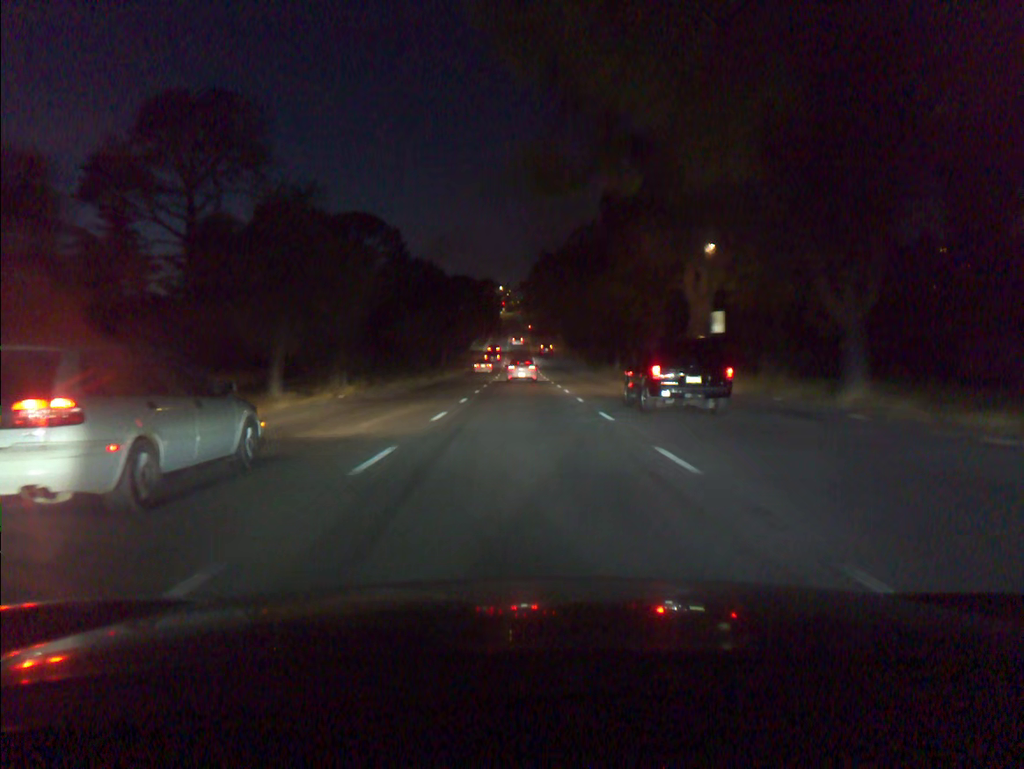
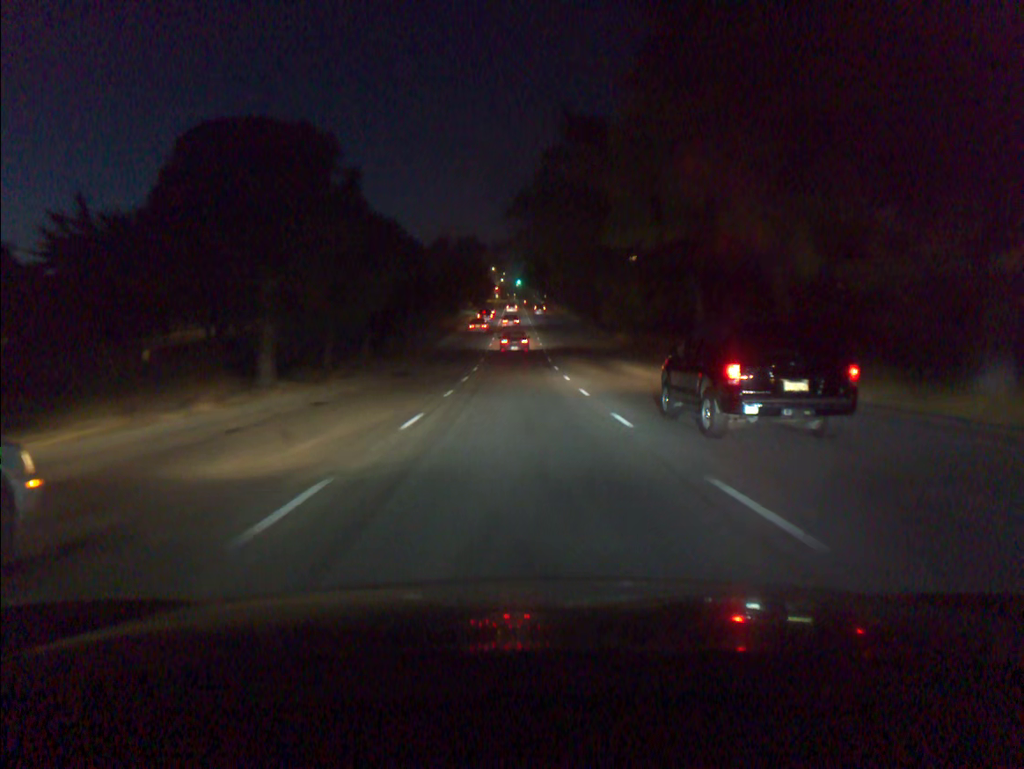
(+0.1, +54.1) m; 0°
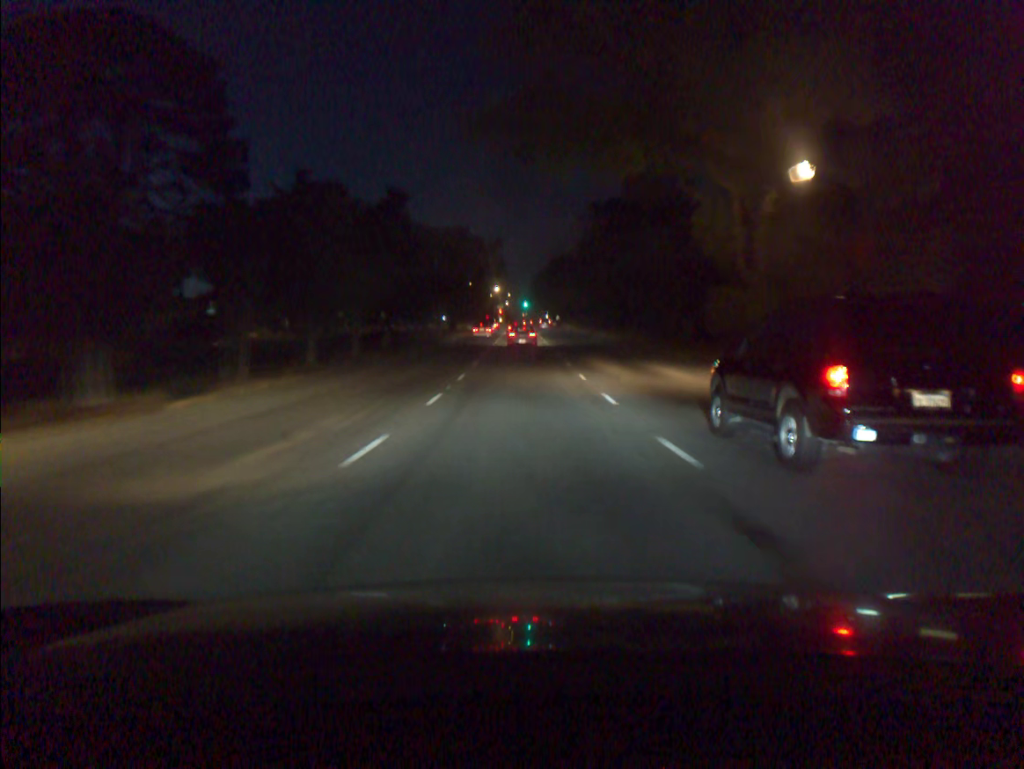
(-0.1, +33.2) m; -1°
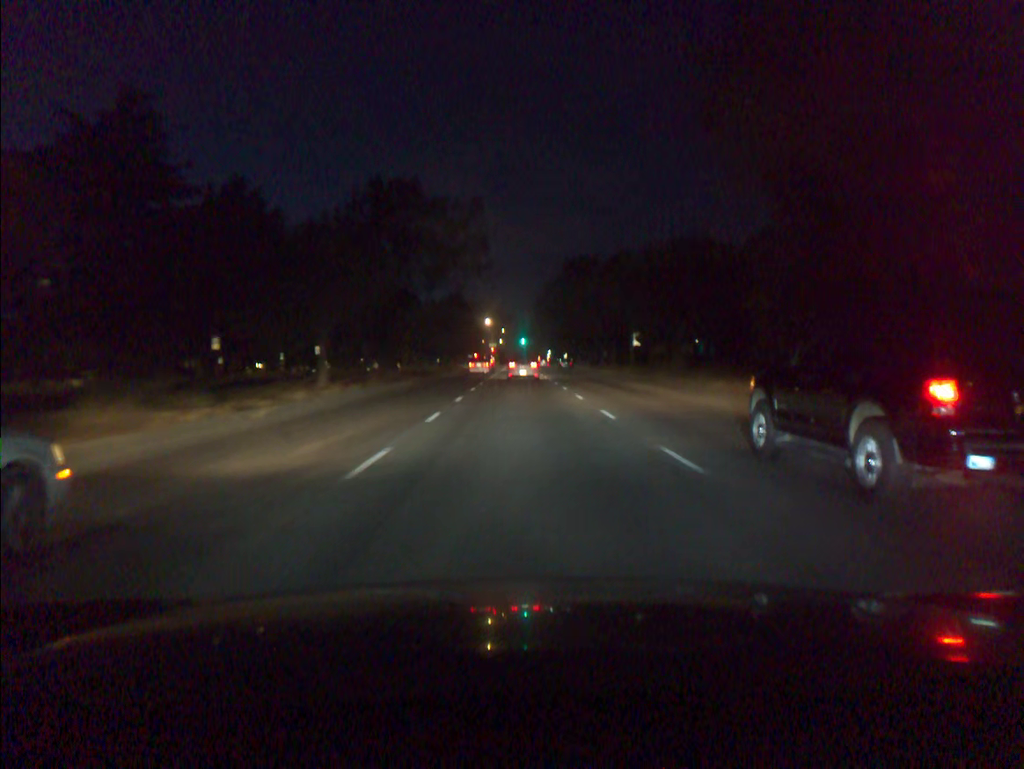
(+0.1, +43.3) m; +1°
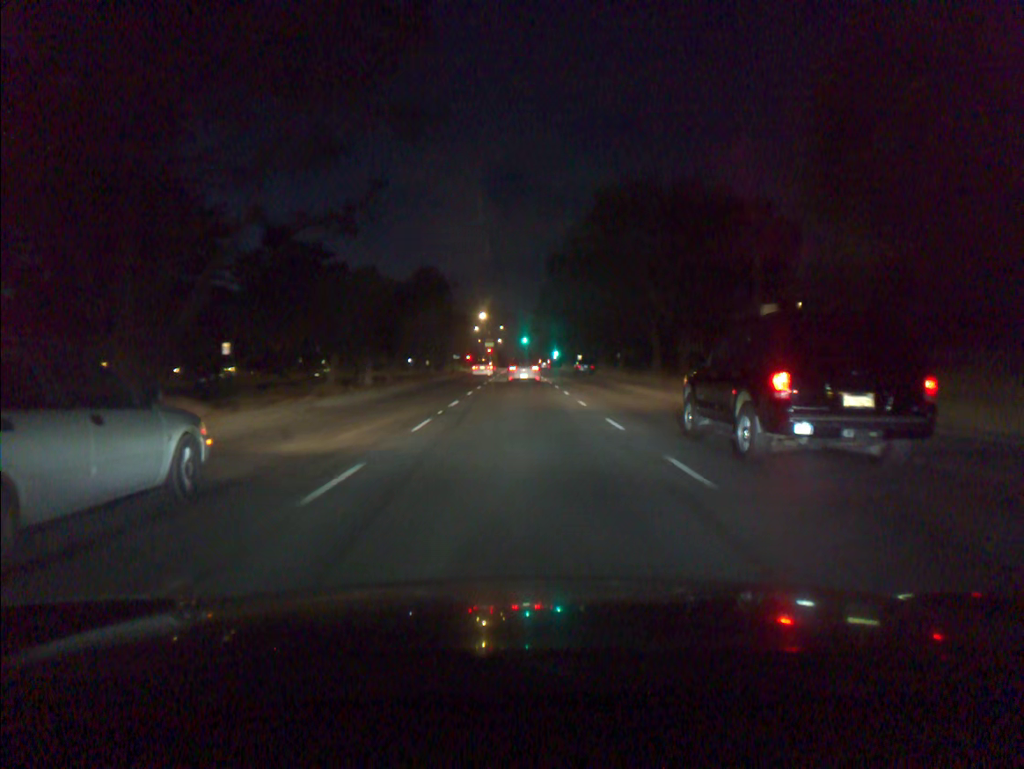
(0.0, +30.4) m; 0°
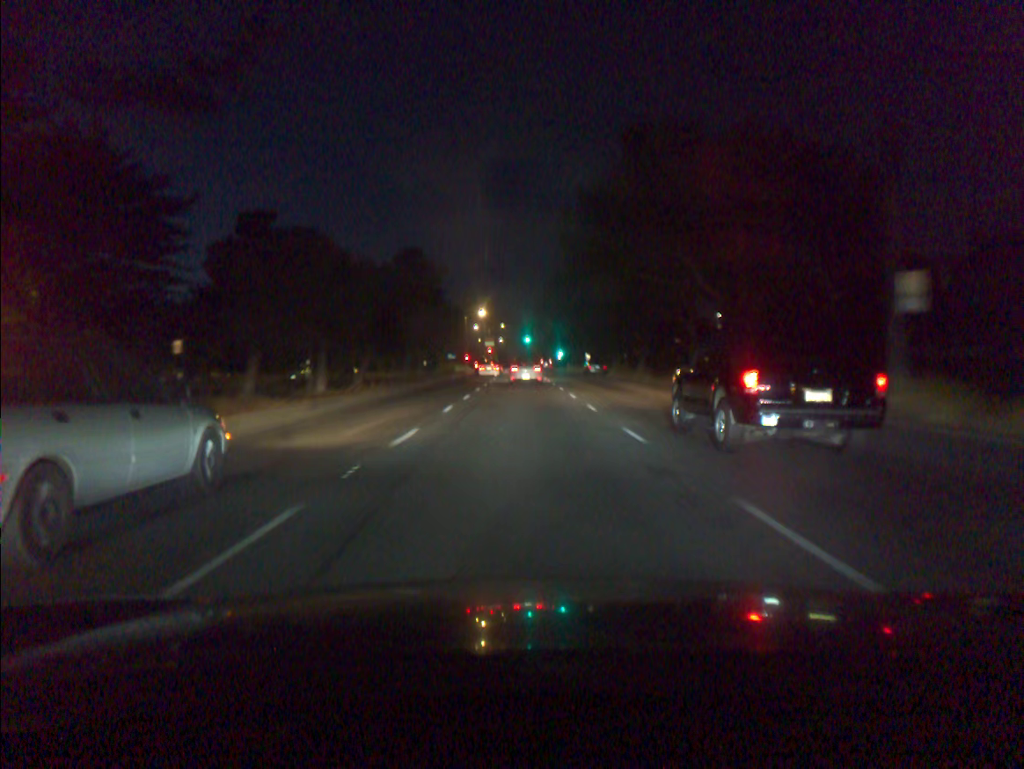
(0.0, +9.7) m; 0°
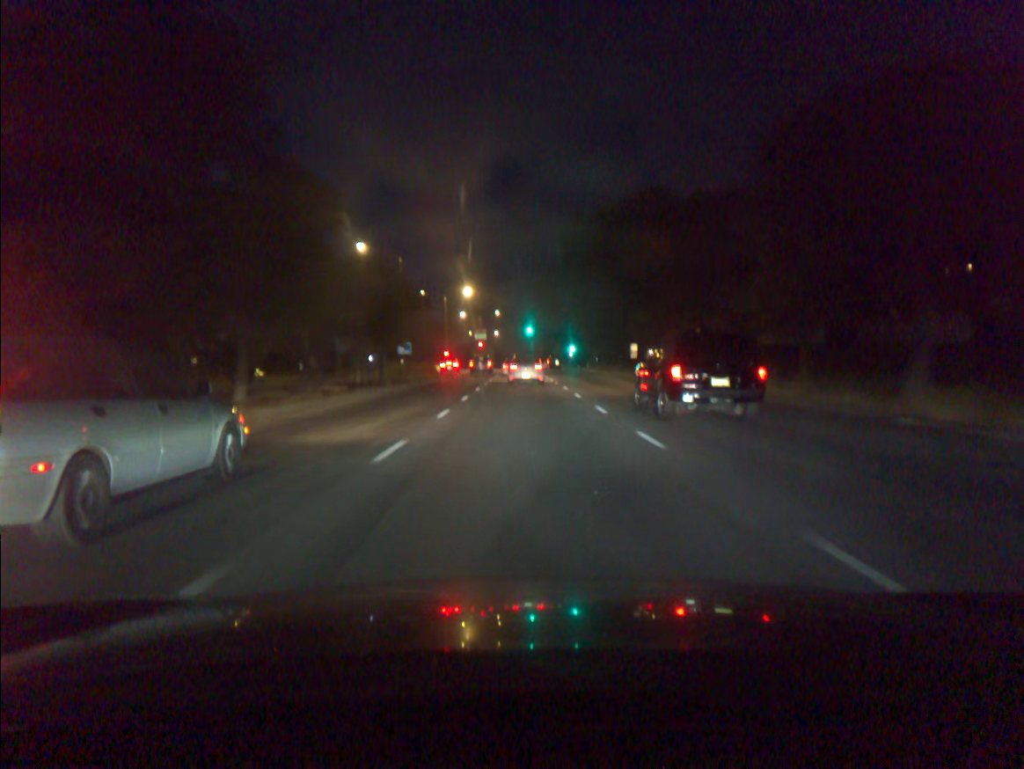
(-0.1, +38.0) m; 0°
